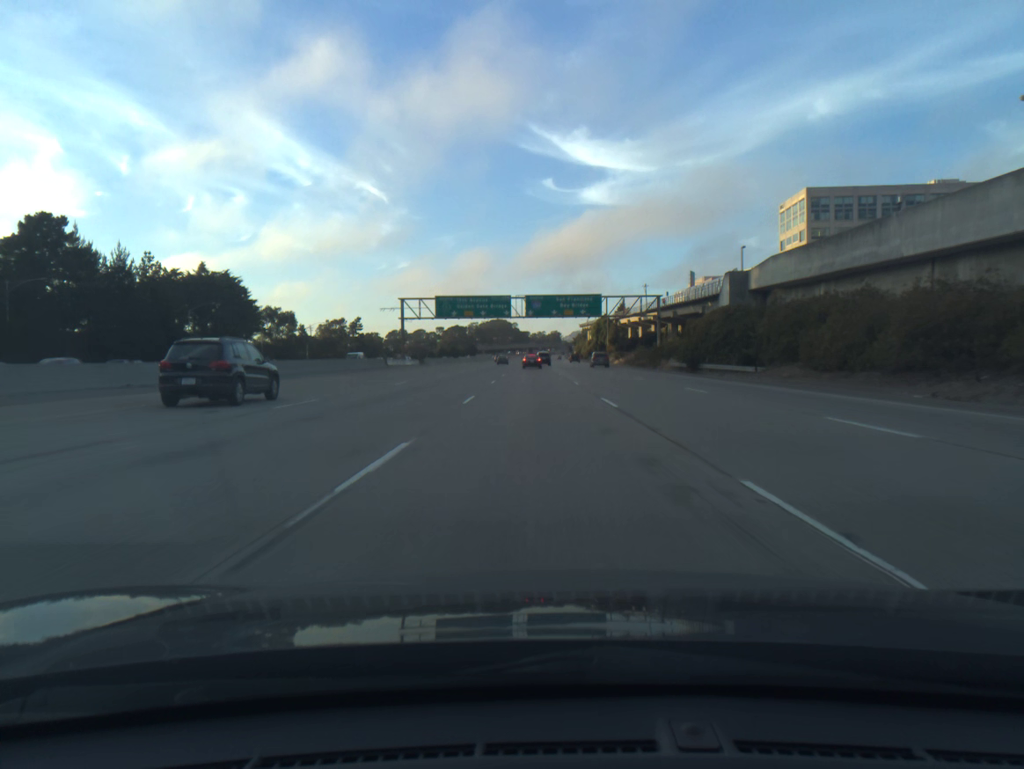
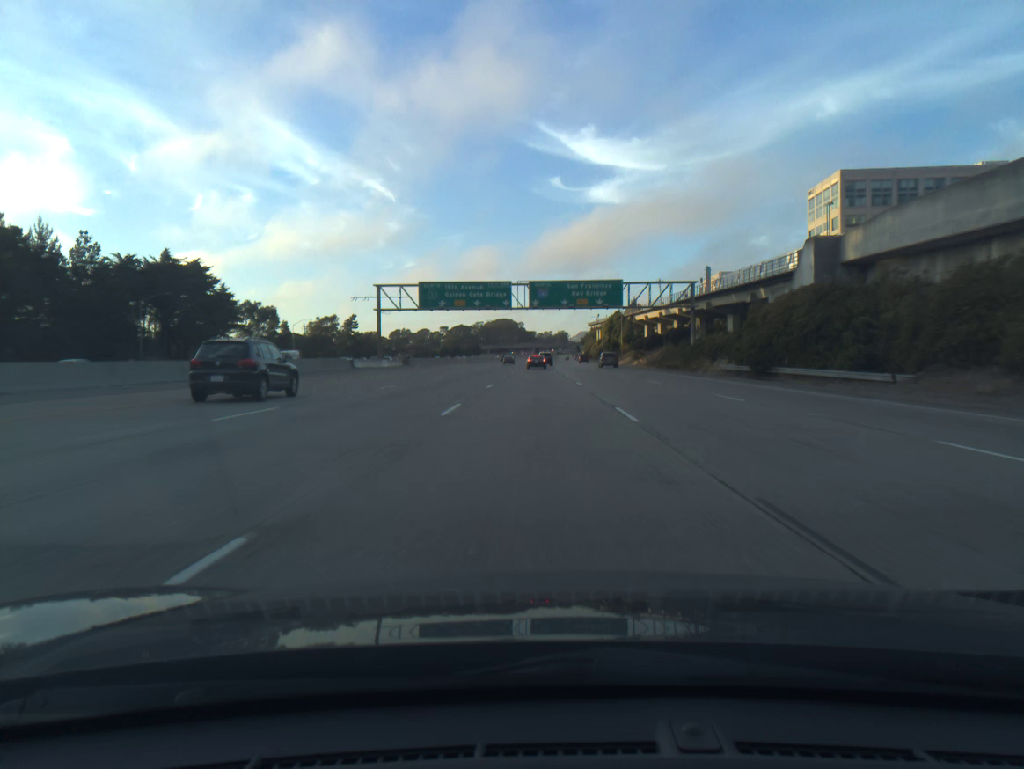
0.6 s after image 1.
(-0.1, +18.5) m; 0°
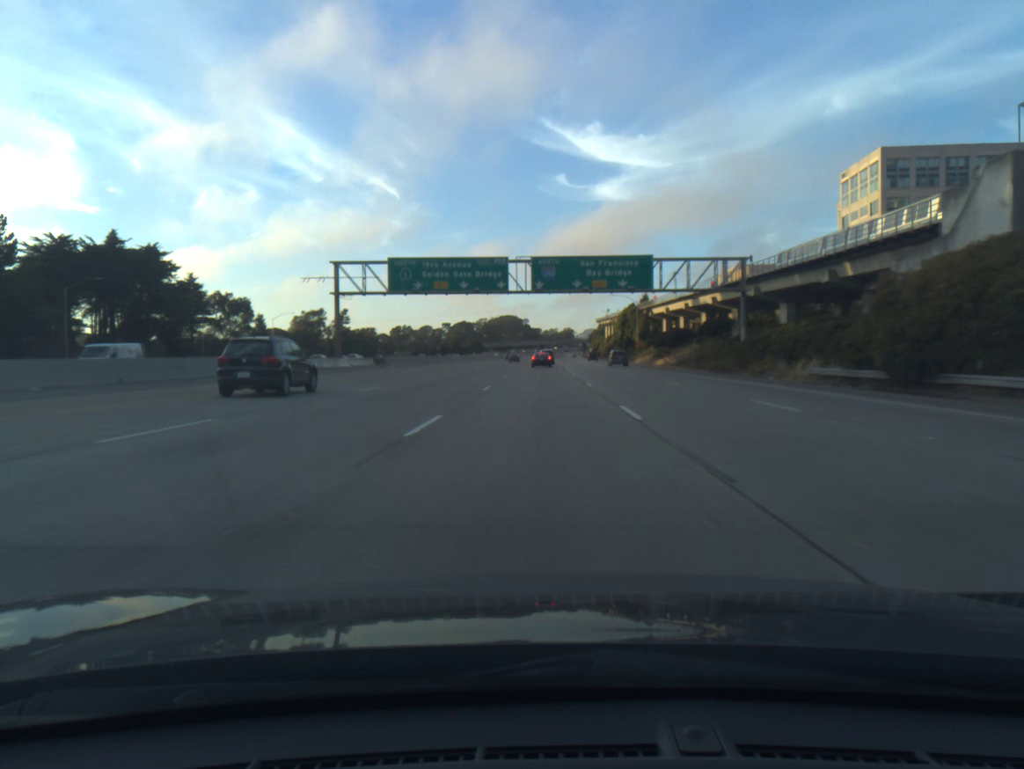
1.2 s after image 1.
(-0.1, +18.5) m; 0°
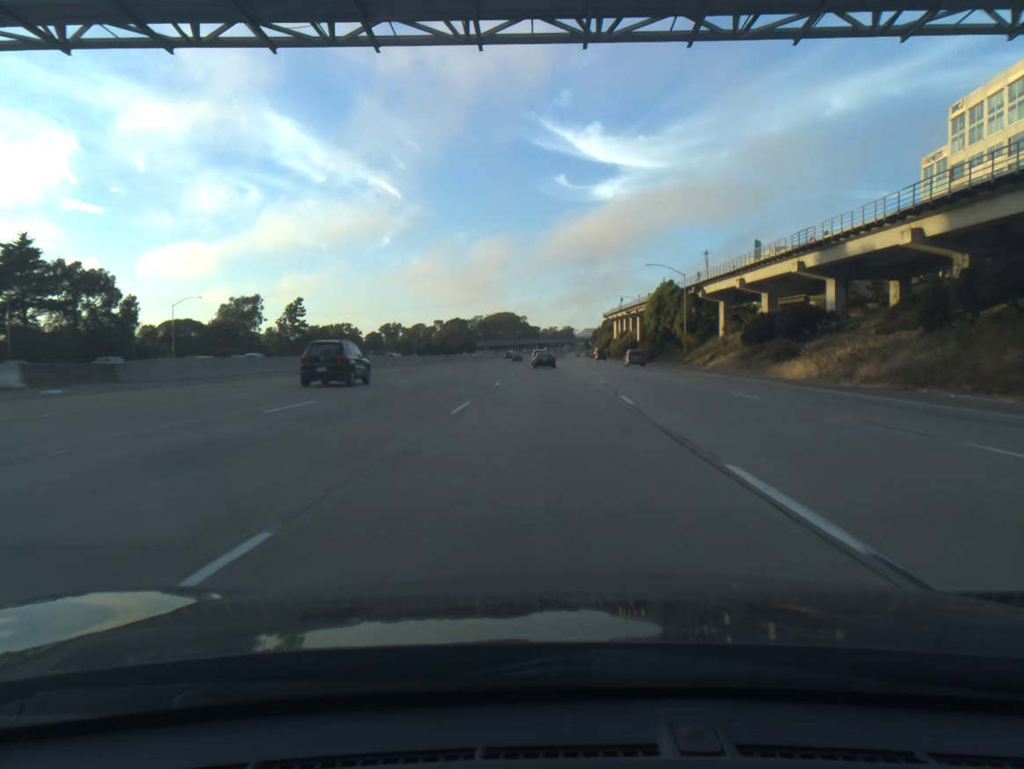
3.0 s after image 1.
(-0.1, +53.0) m; 0°
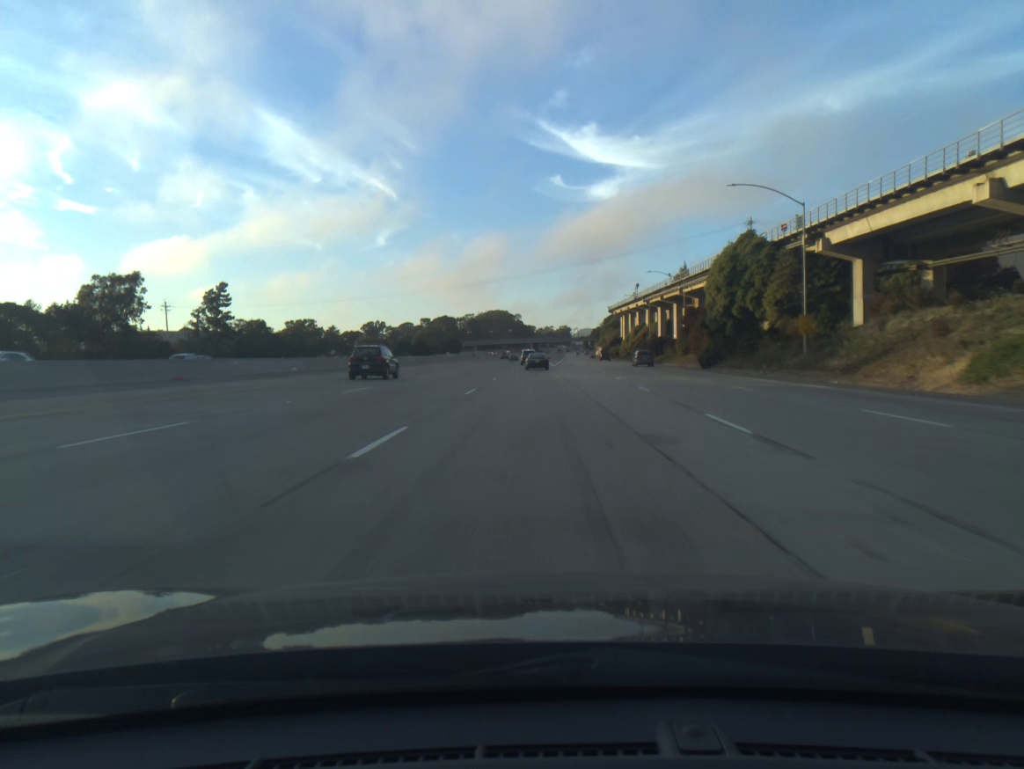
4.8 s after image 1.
(+0.4, +49.8) m; 0°
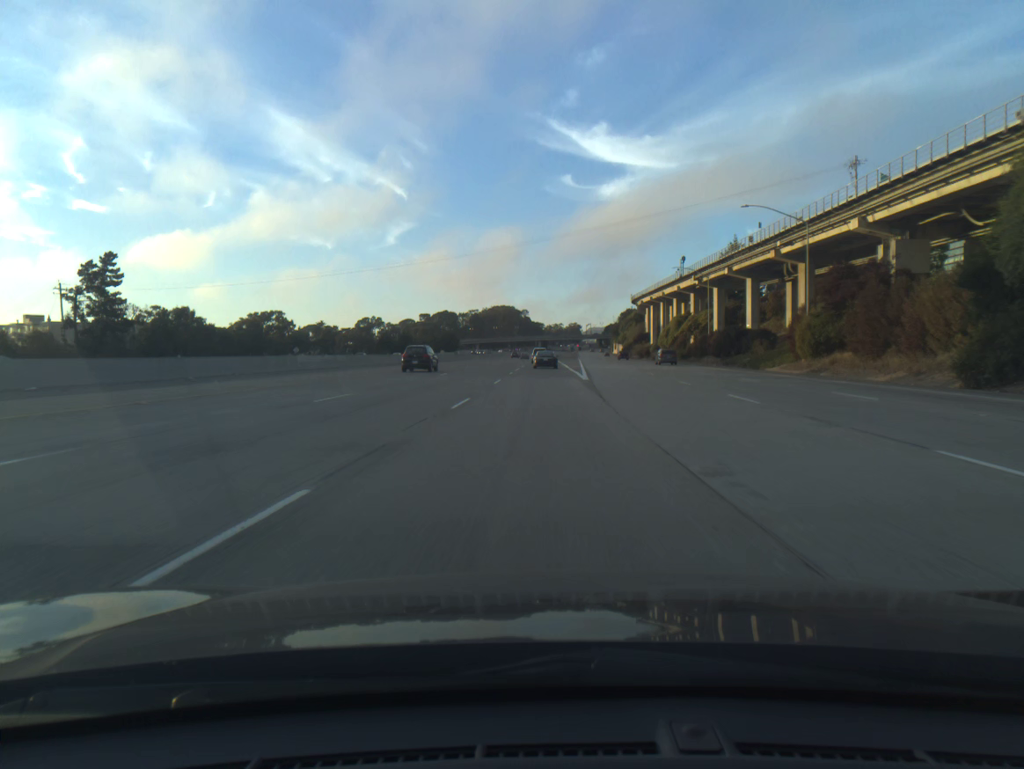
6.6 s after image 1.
(-0.4, +48.7) m; -1°
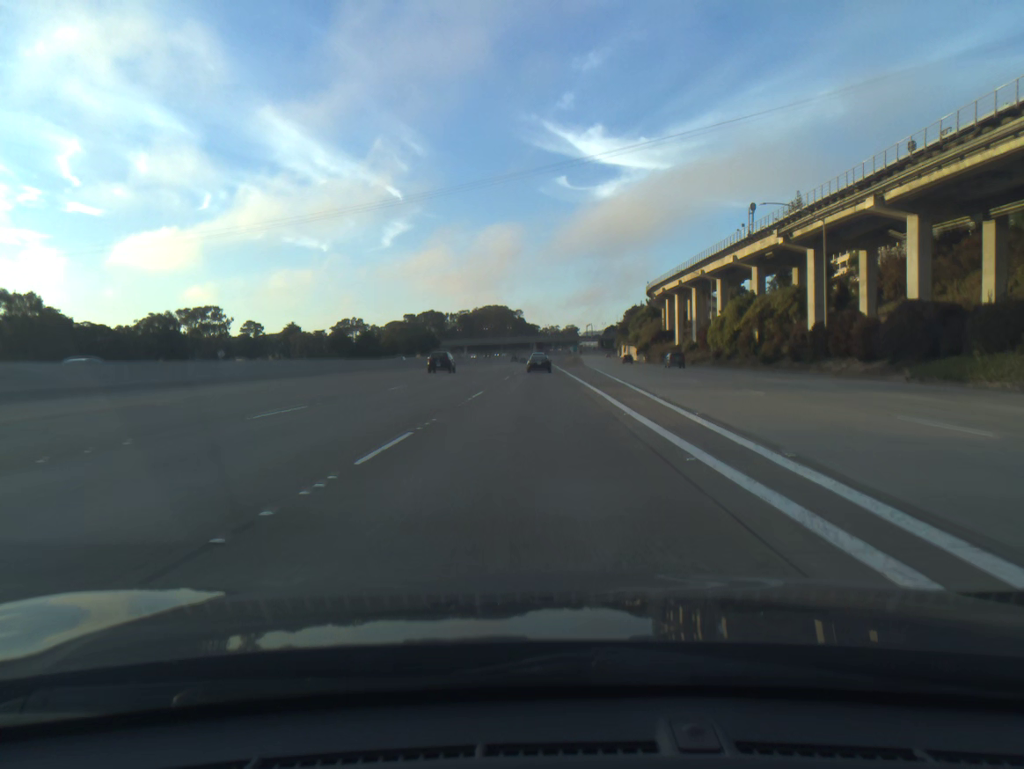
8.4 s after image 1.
(+0.2, +48.0) m; 0°
